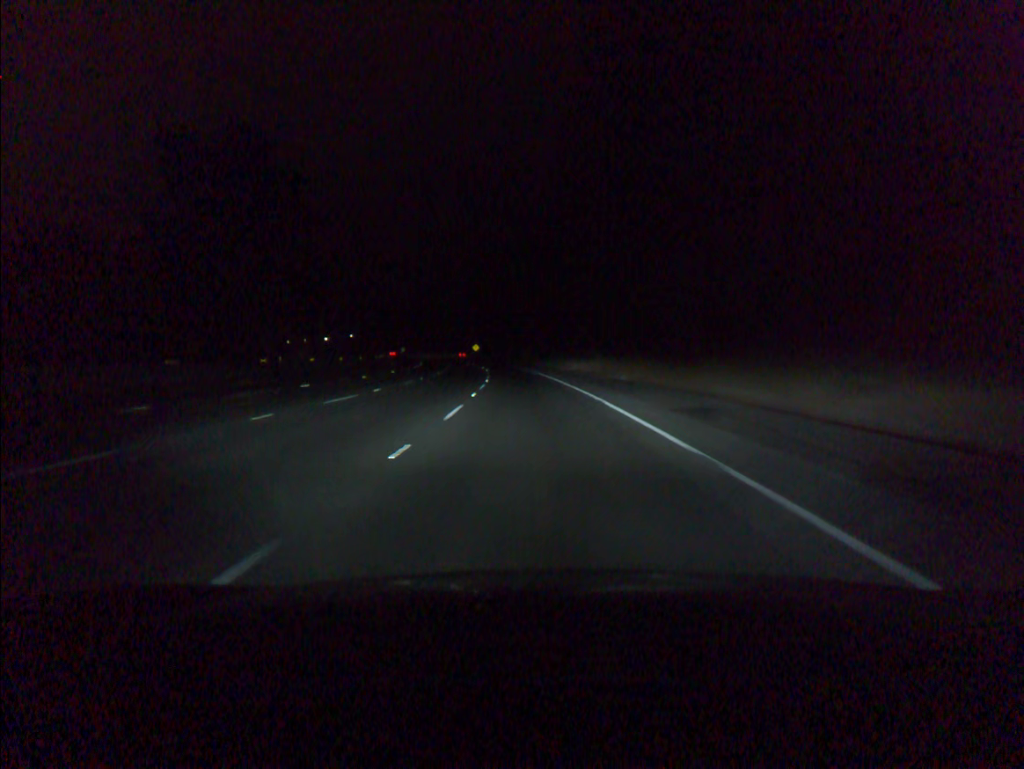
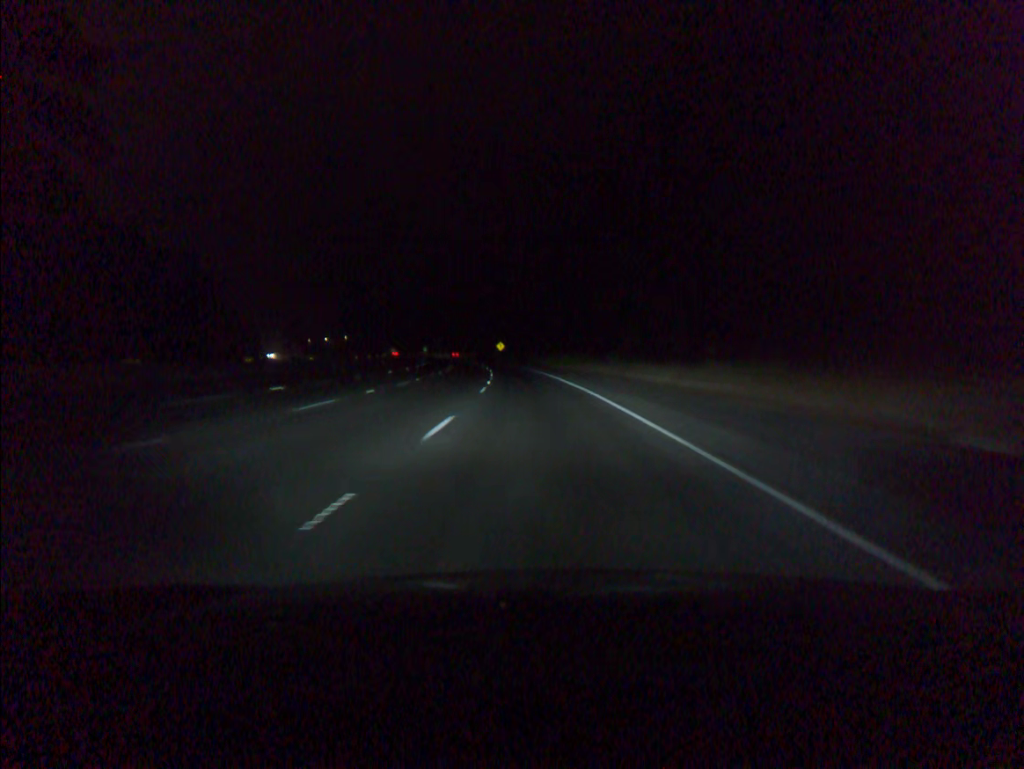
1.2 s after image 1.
(-0.8, +33.5) m; -3°
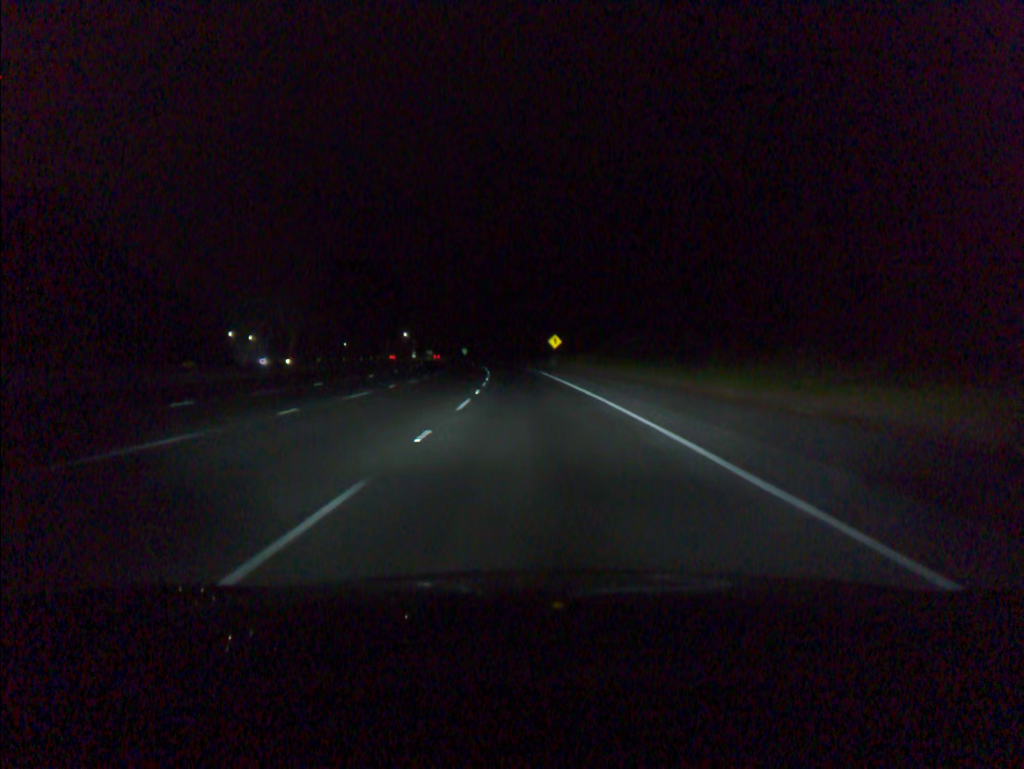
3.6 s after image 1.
(-2.4, +67.1) m; -4°
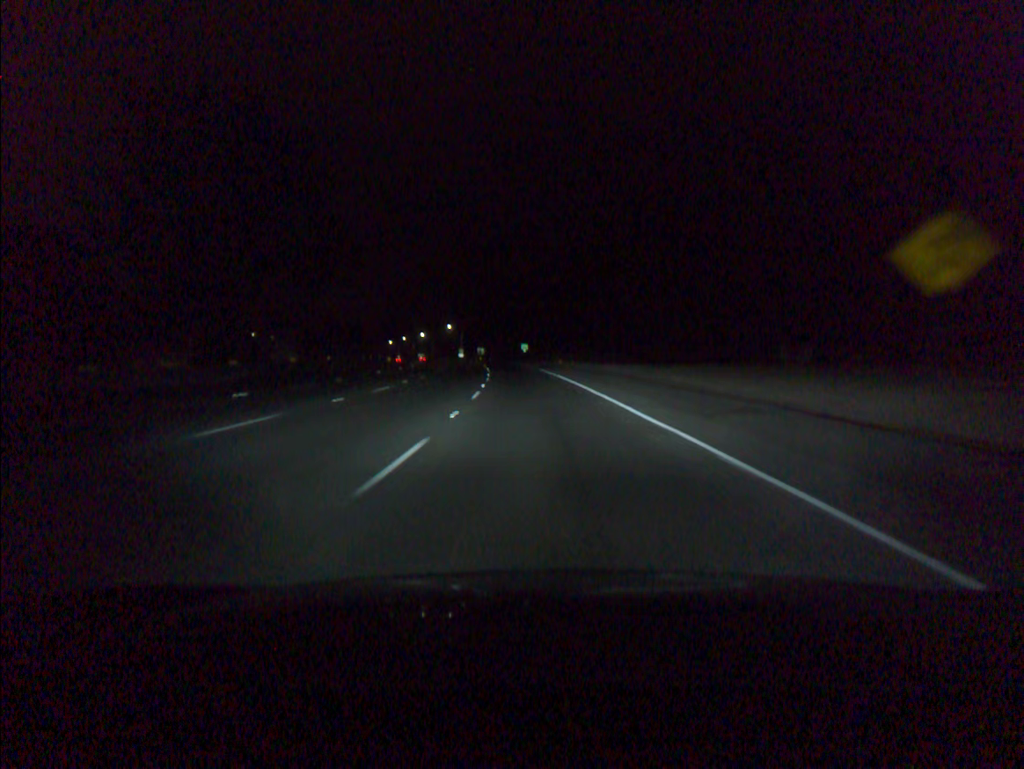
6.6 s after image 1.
(-4.3, +83.7) m; -5°
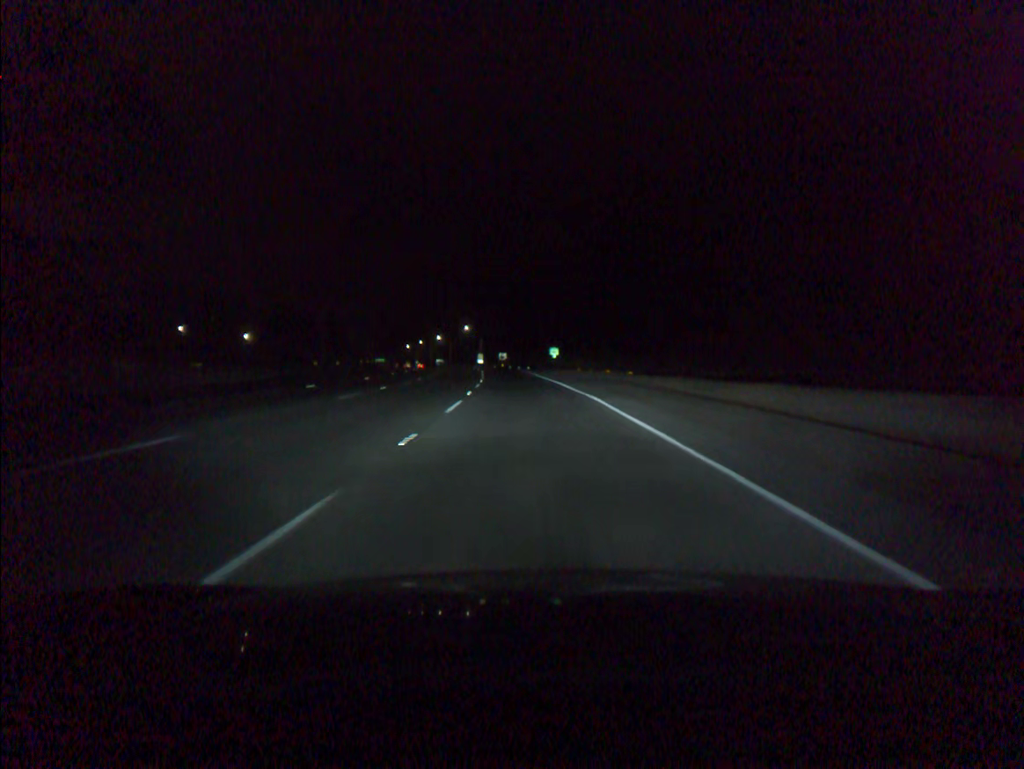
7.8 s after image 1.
(-0.6, +33.6) m; -2°
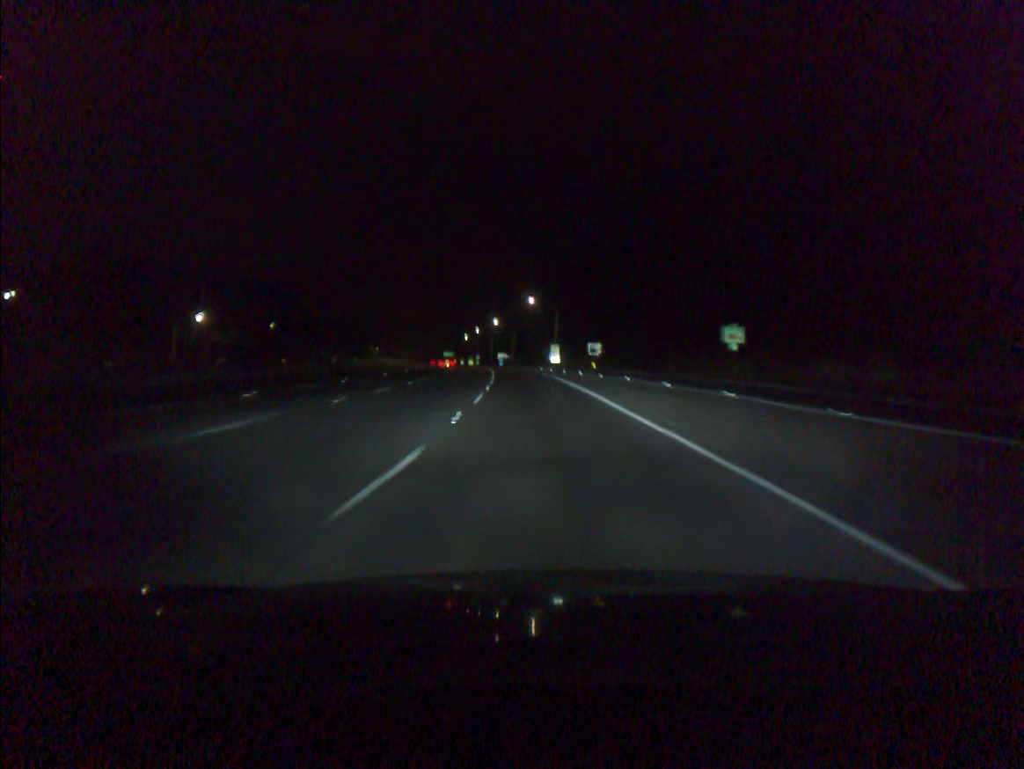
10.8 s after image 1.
(-4.8, +83.7) m; -6°
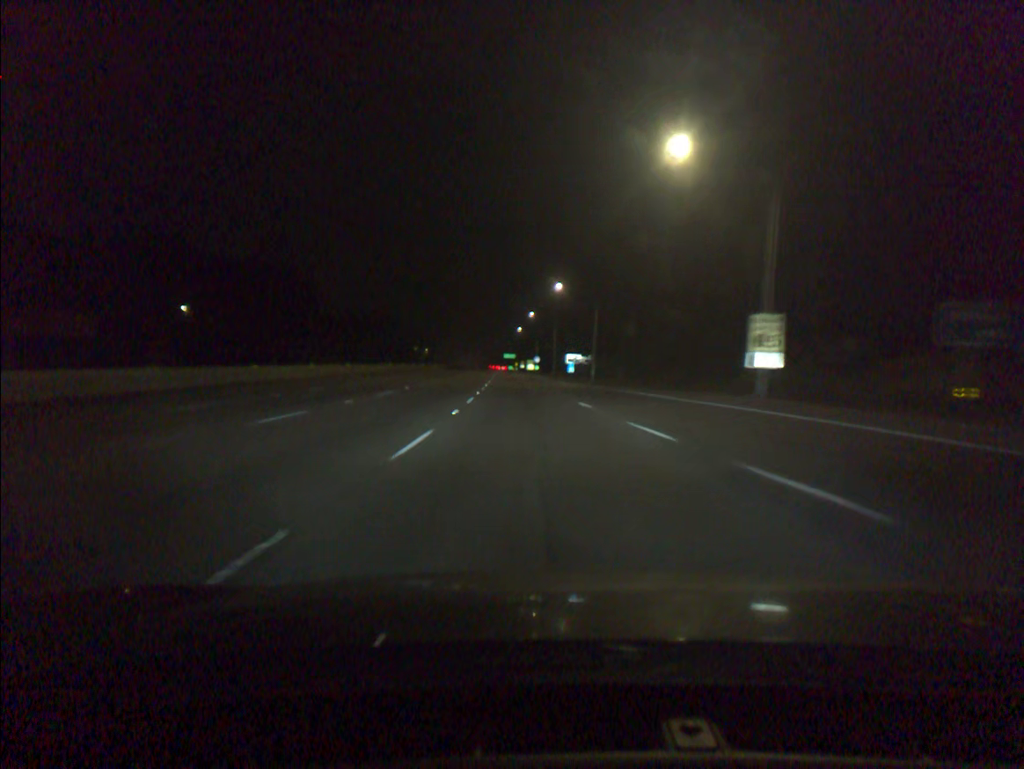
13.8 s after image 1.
(-3.9, +84.0) m; -5°
